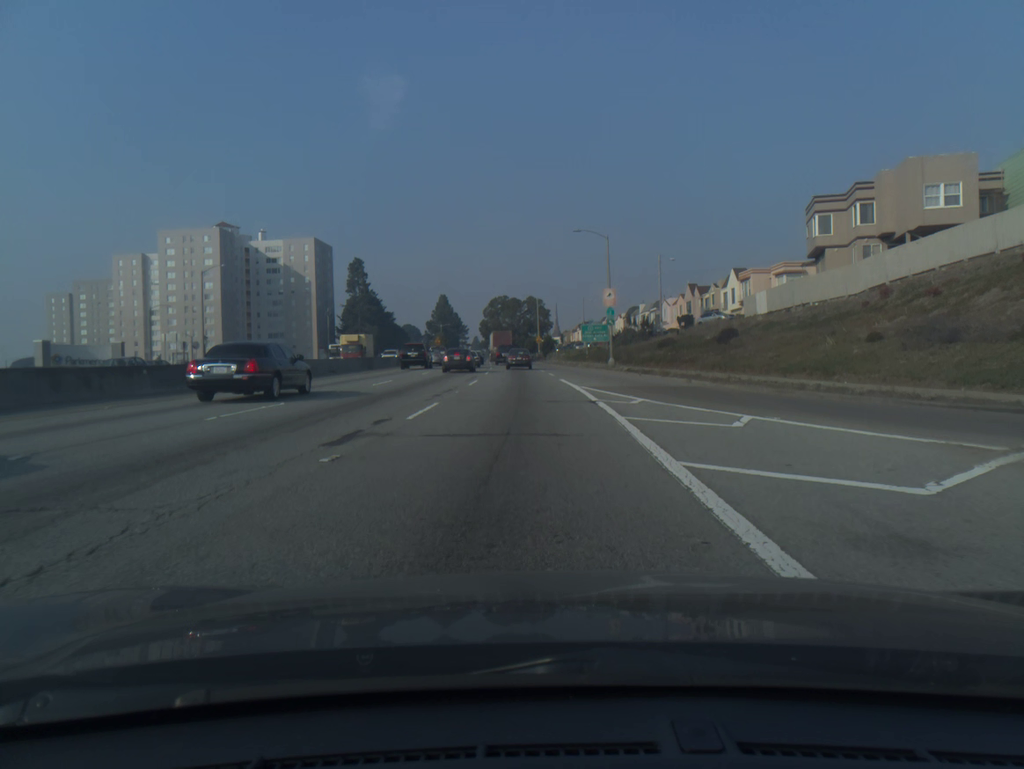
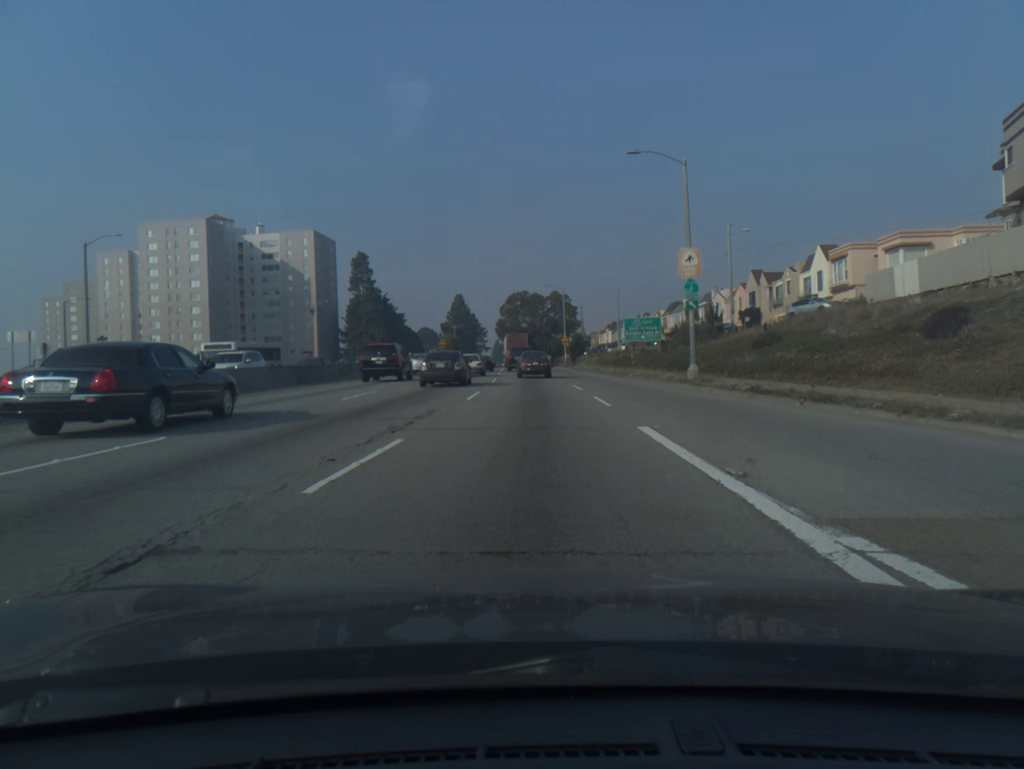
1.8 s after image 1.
(-0.4, +22.0) m; -2°
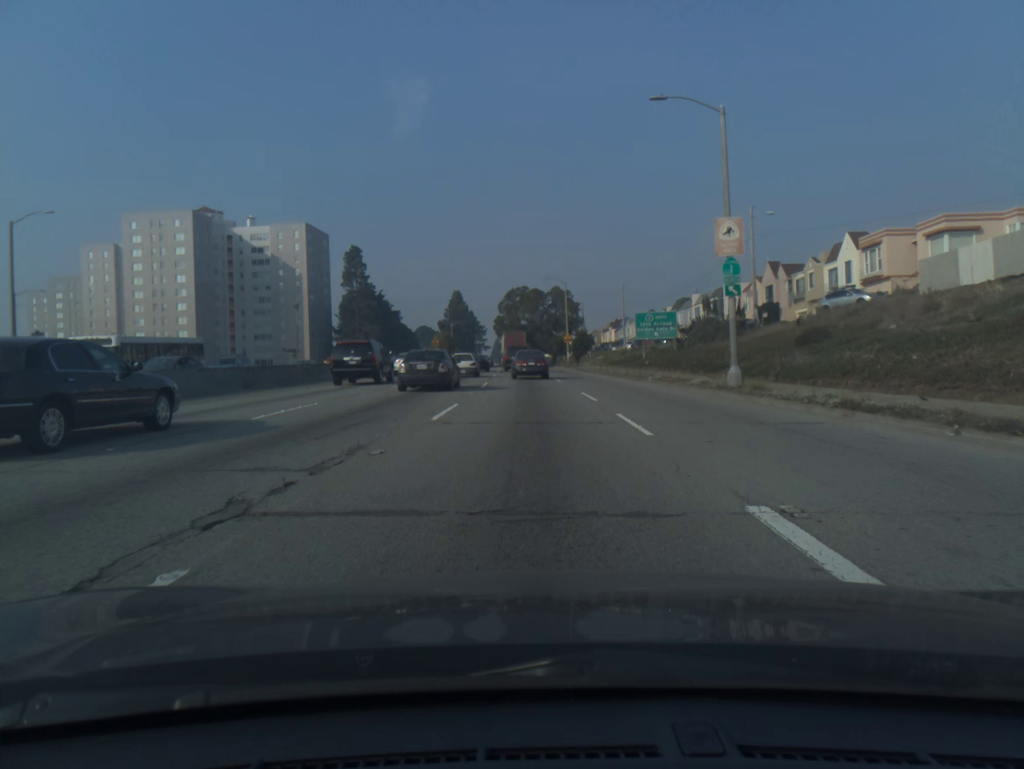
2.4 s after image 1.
(0.0, +6.8) m; 0°
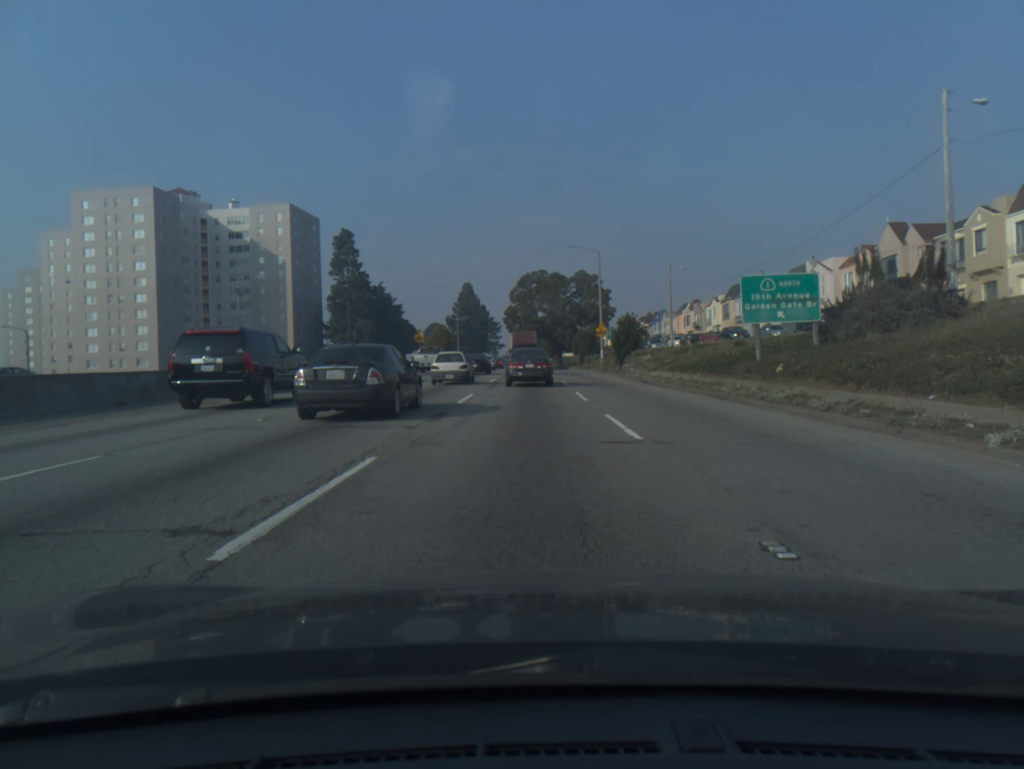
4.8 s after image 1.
(-0.3, +25.0) m; -2°
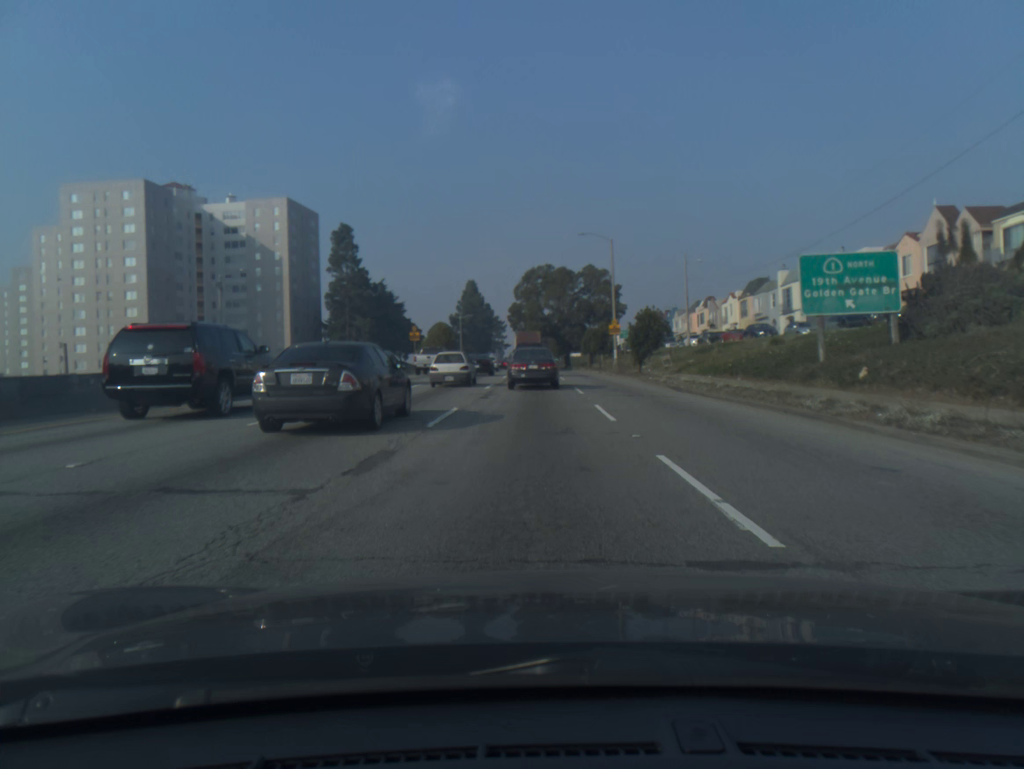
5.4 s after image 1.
(0.0, +6.1) m; 0°
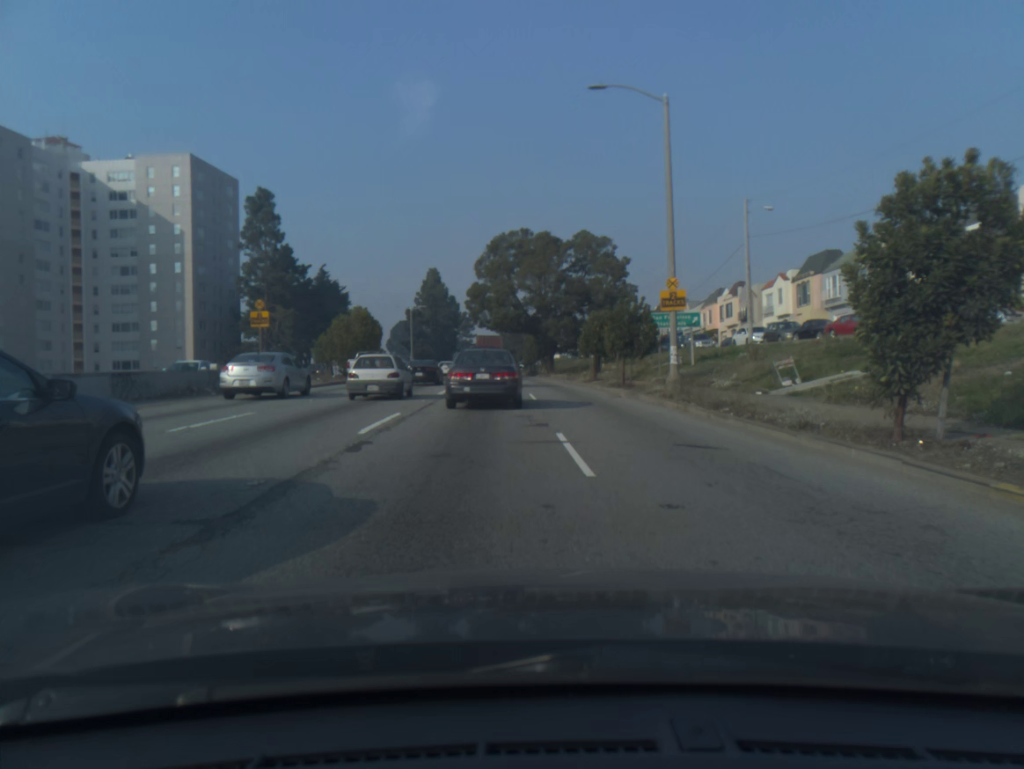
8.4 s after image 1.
(+0.3, +30.3) m; +2°
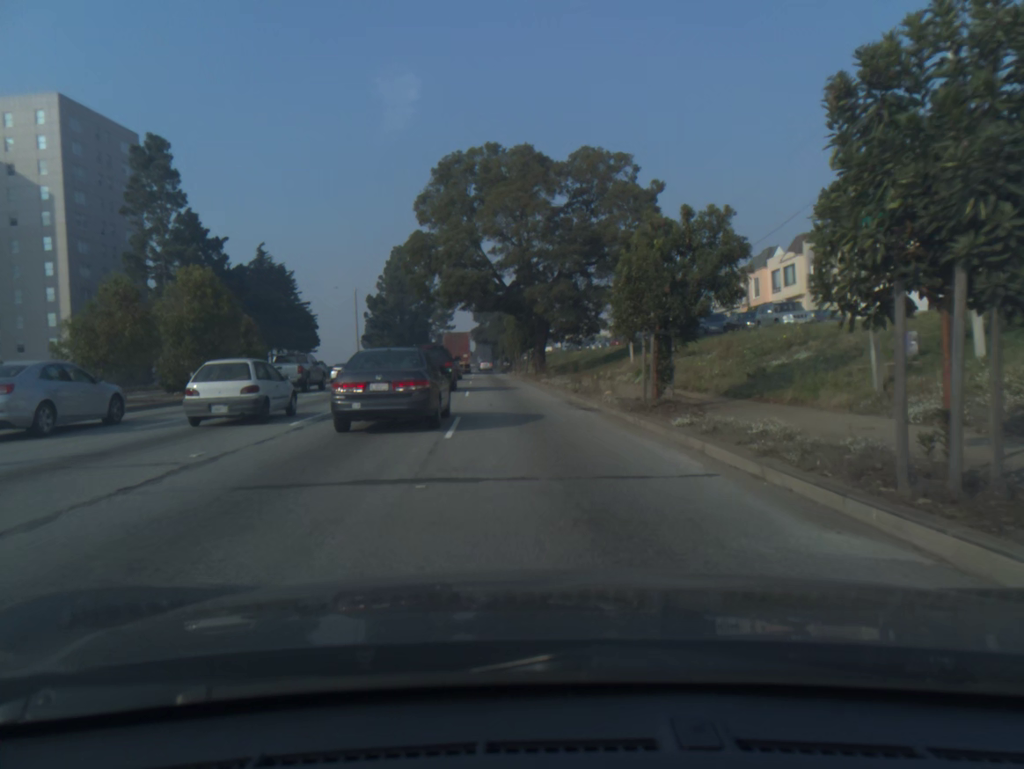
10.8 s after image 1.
(+0.3, +25.9) m; 0°
